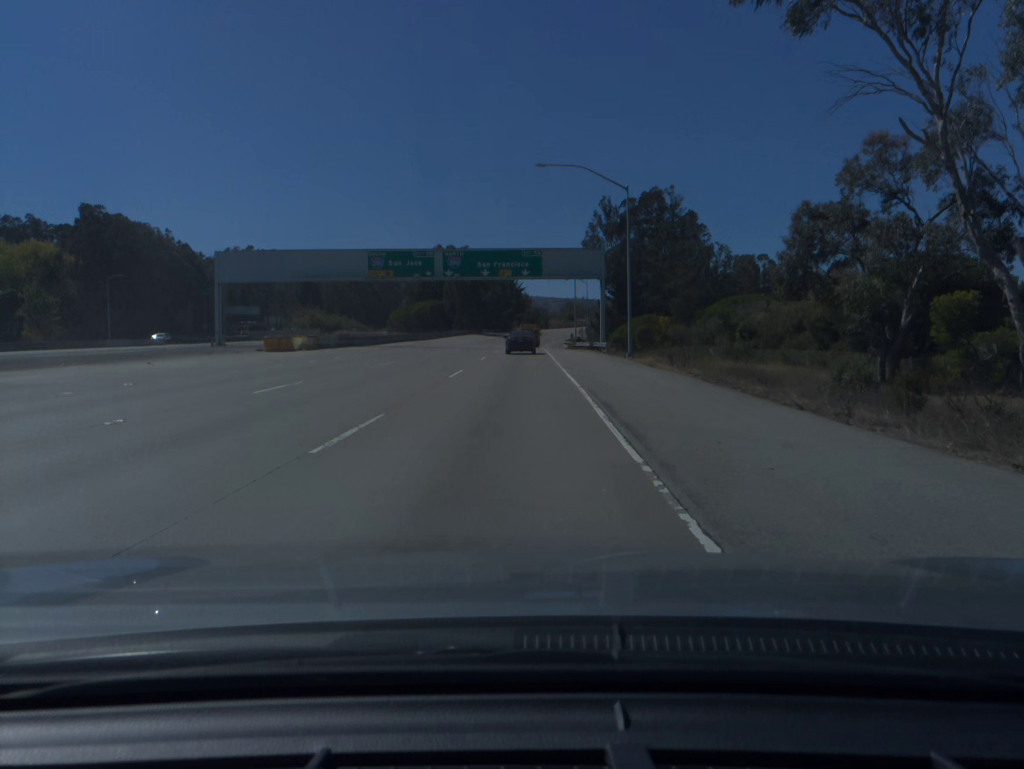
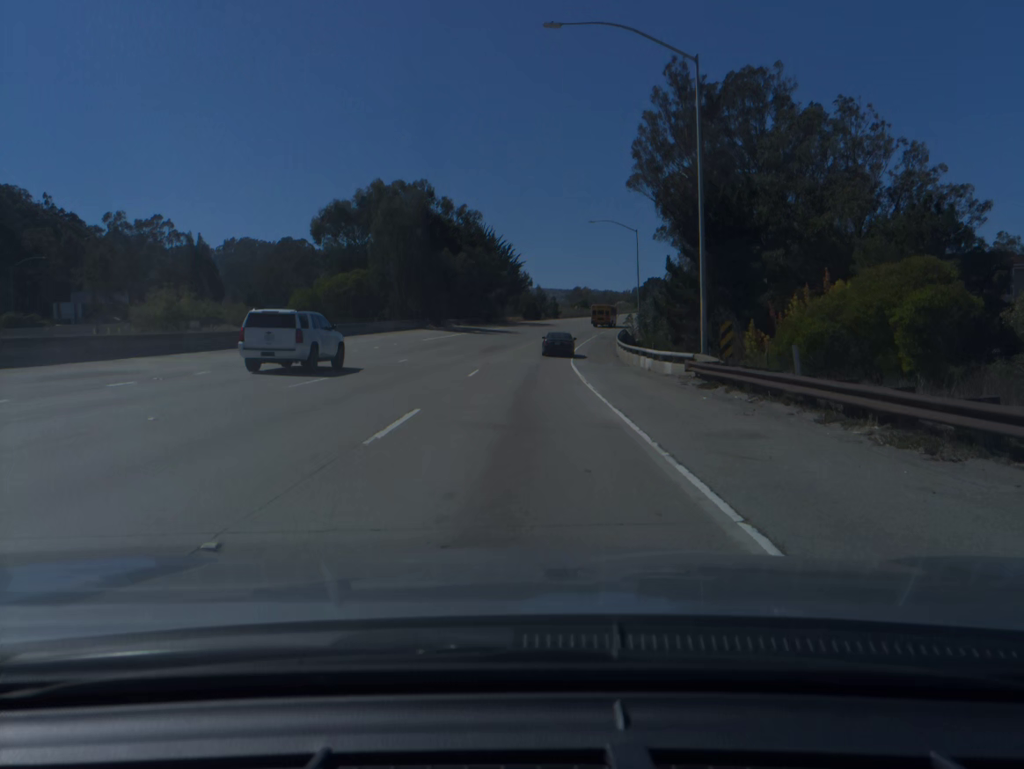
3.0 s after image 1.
(-0.4, +71.7) m; 0°
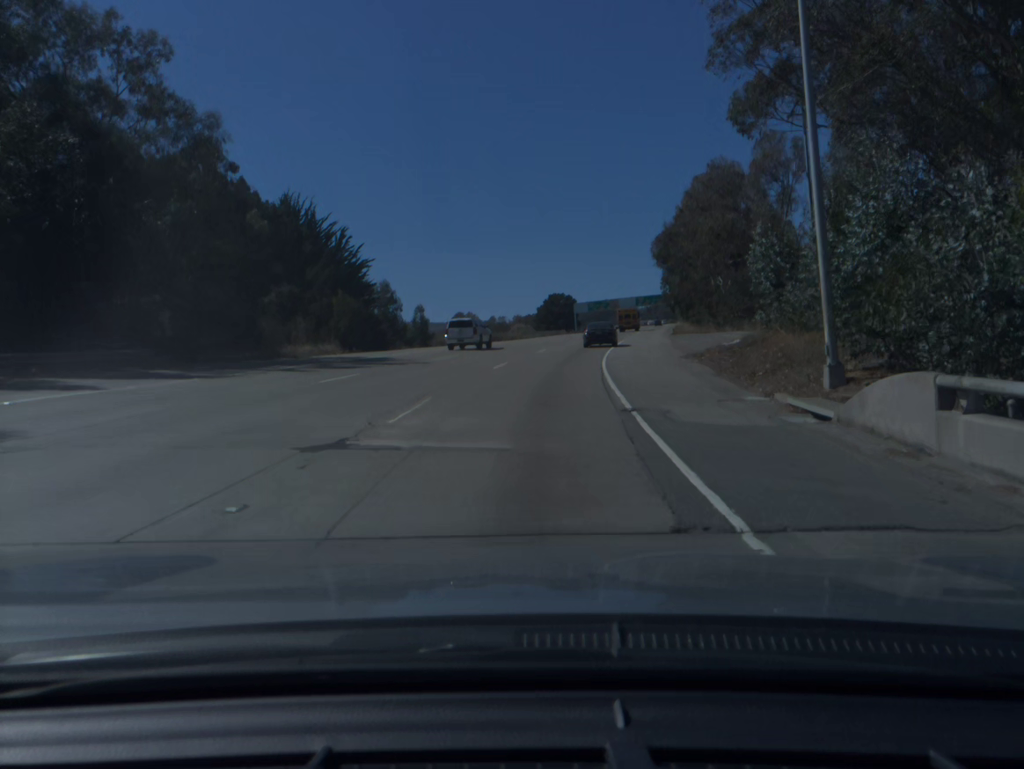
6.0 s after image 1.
(+3.3, +70.7) m; +8°
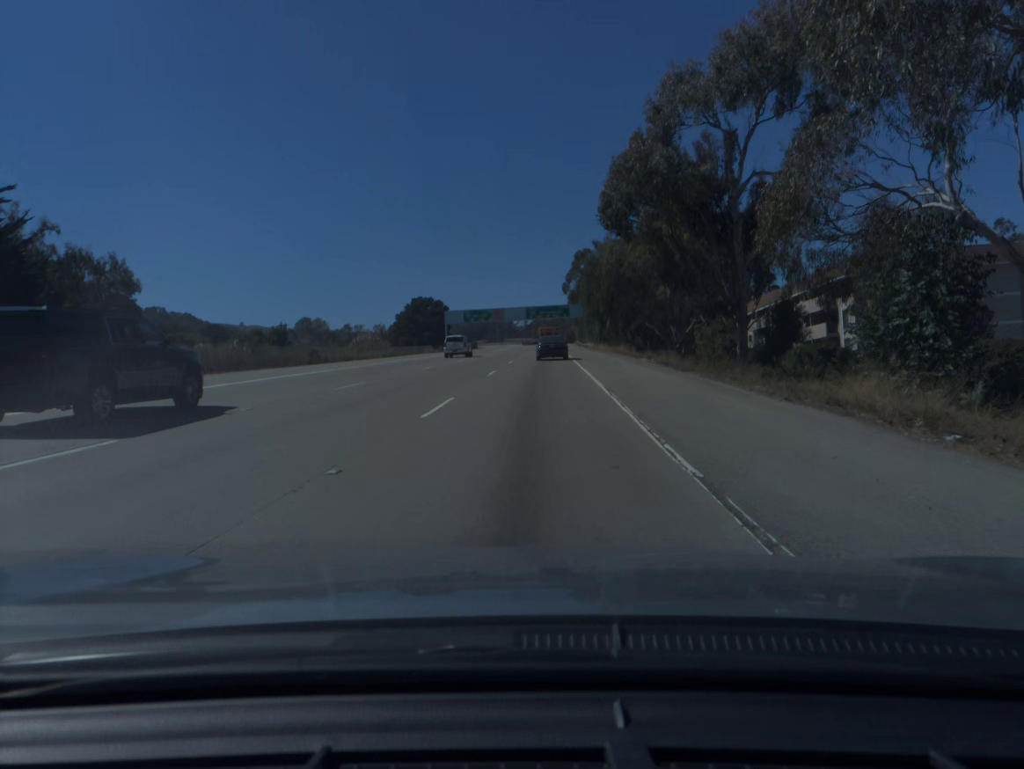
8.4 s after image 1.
(+4.5, +54.5) m; +9°
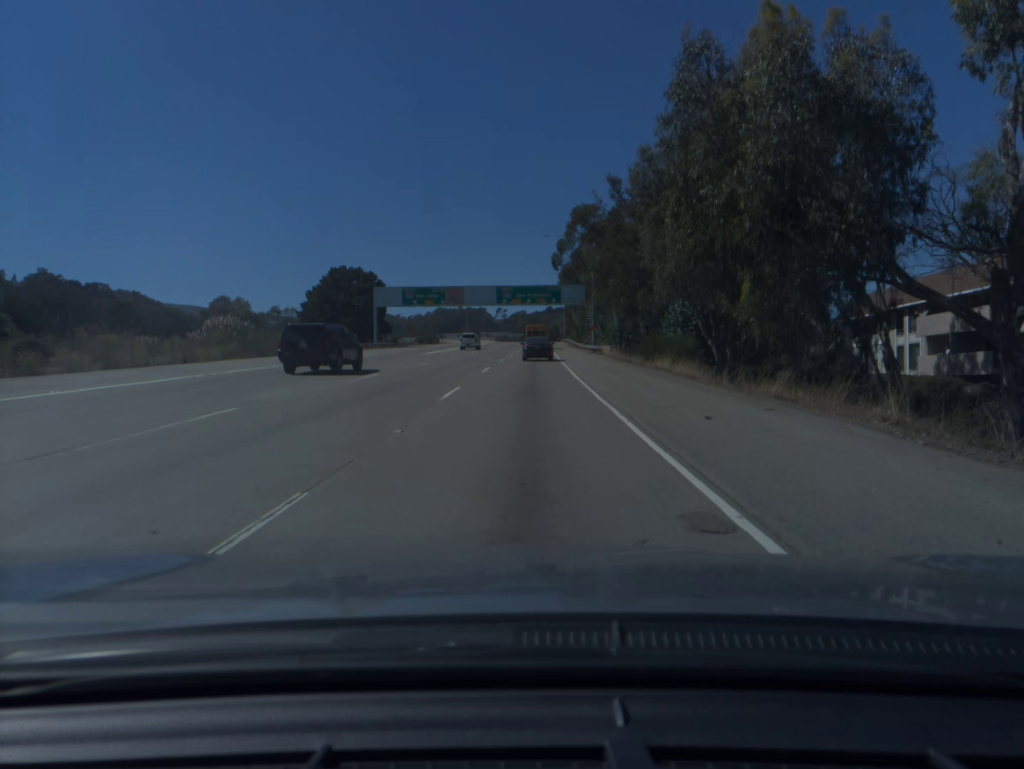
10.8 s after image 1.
(+1.0, +54.5) m; +1°
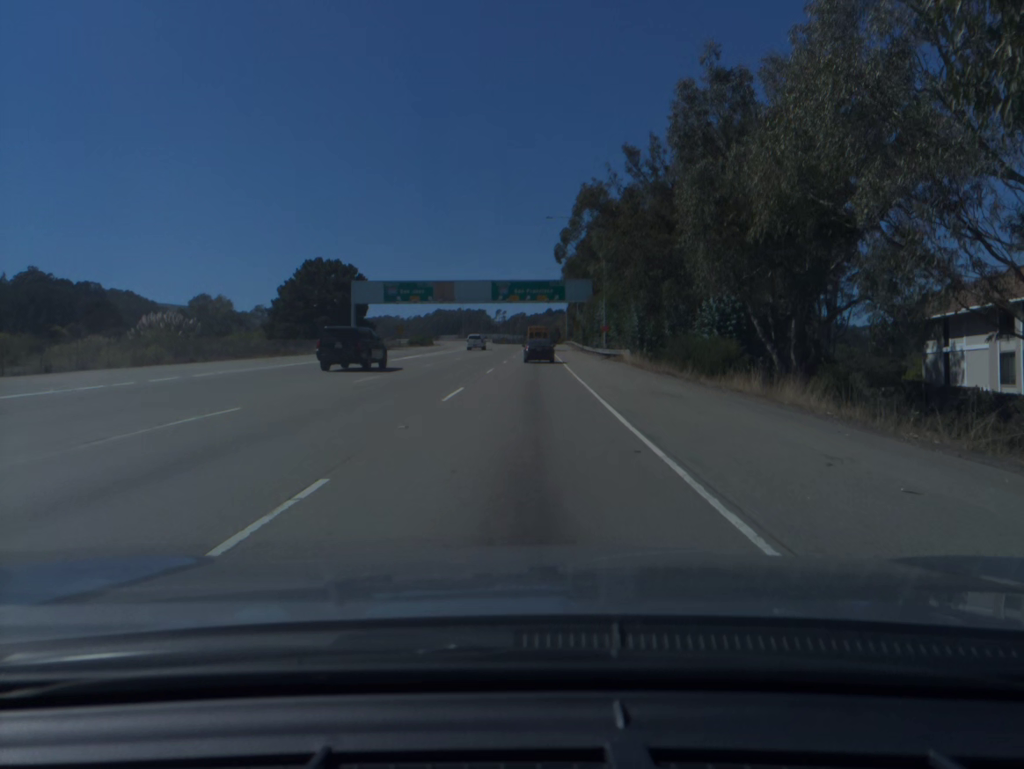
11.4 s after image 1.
(0.0, +13.9) m; 0°
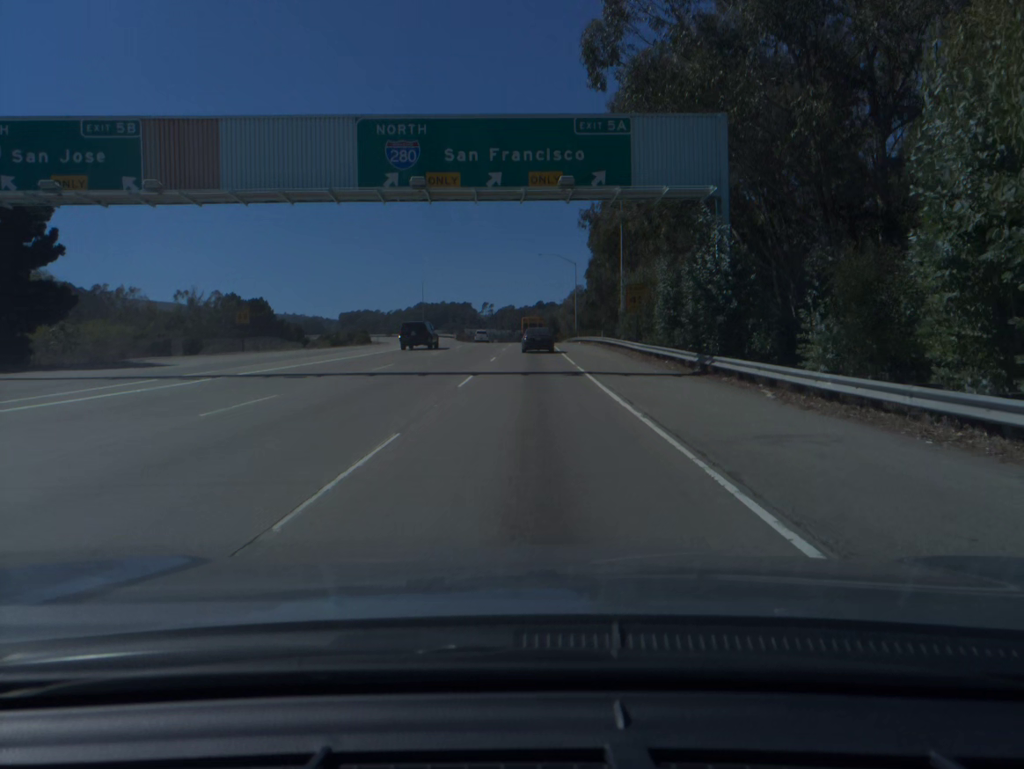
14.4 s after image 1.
(+0.5, +69.8) m; +1°
